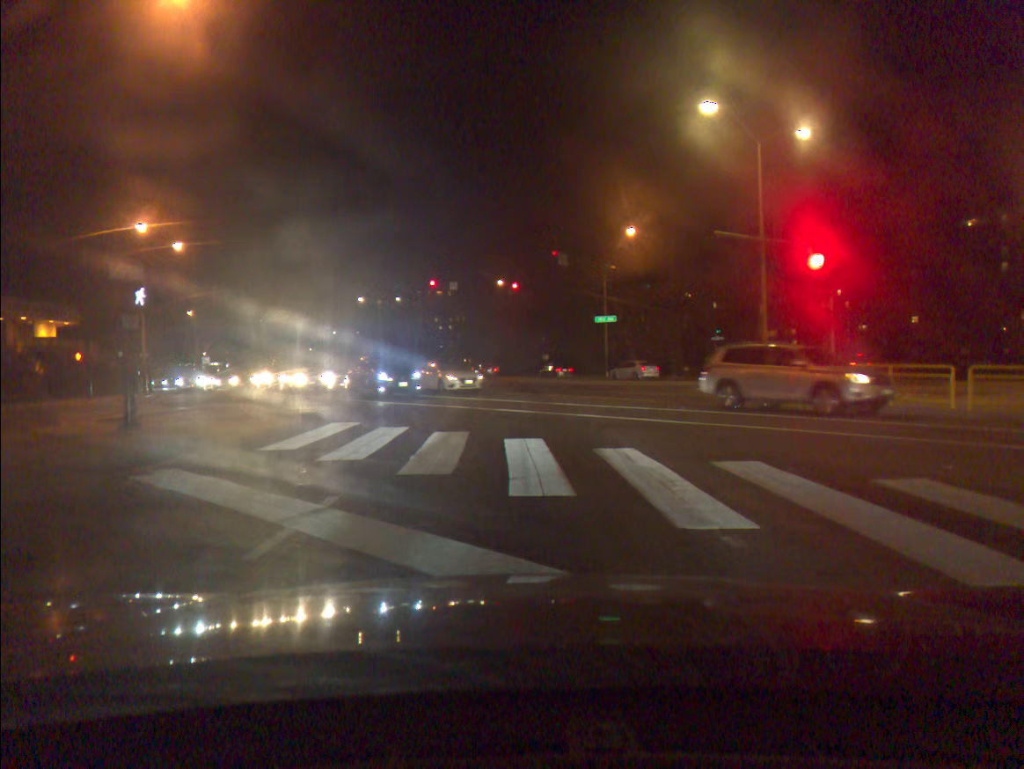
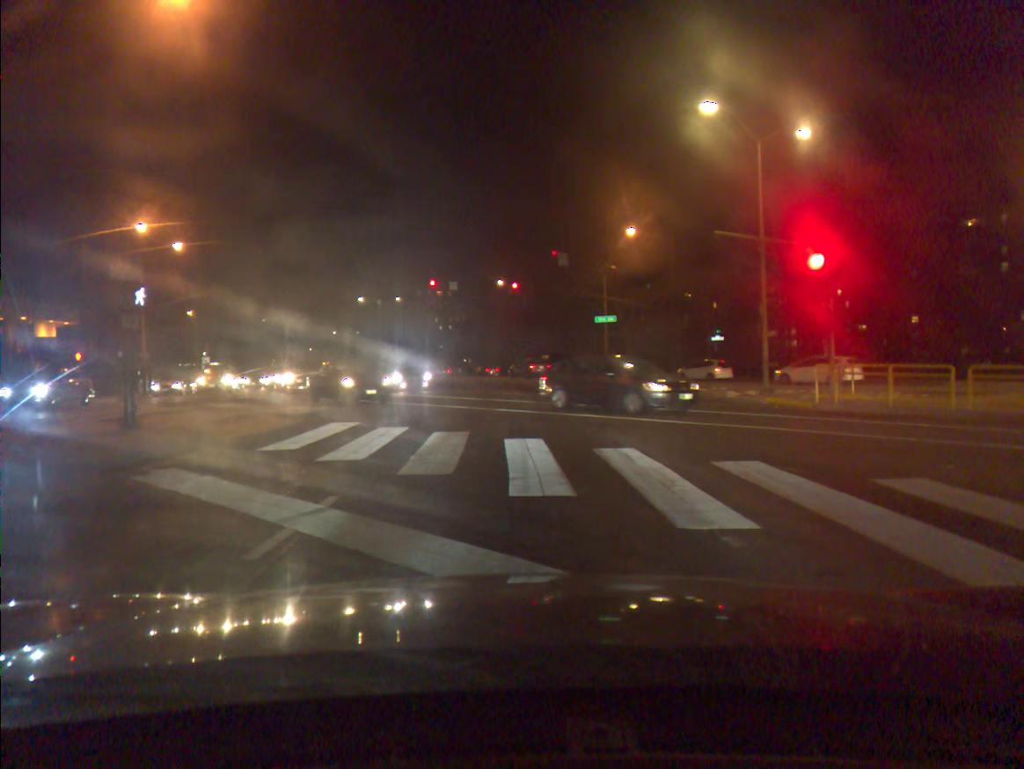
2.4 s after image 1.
(0.0, 0.0) m; 0°
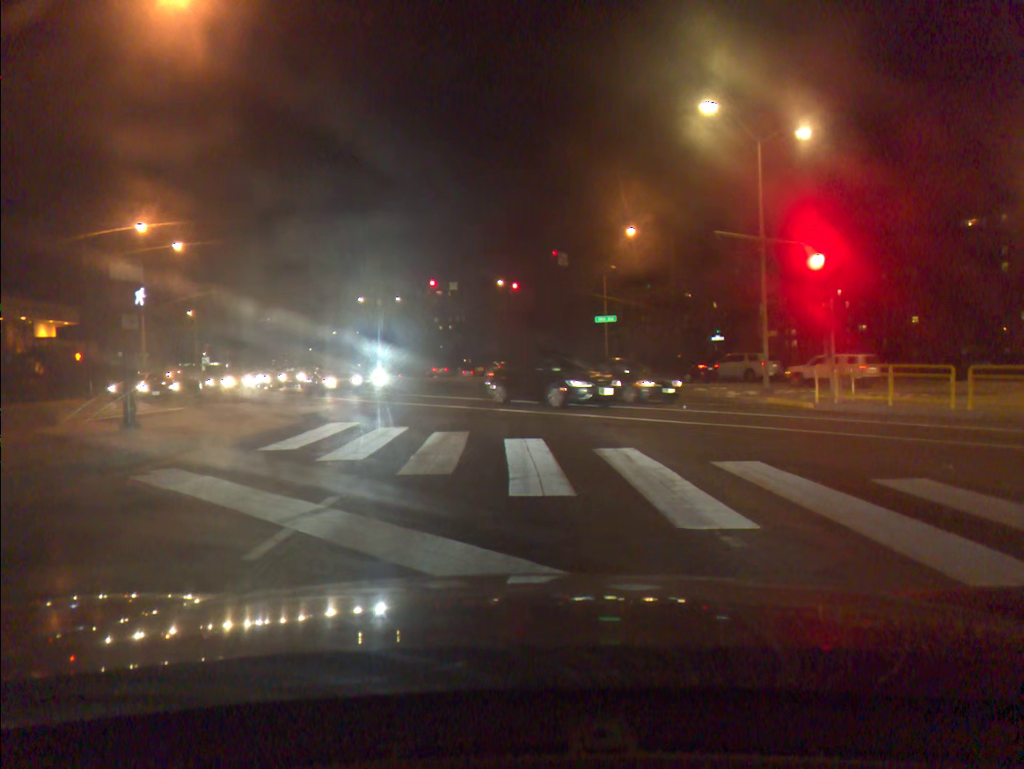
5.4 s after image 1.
(0.0, +0.1) m; 0°
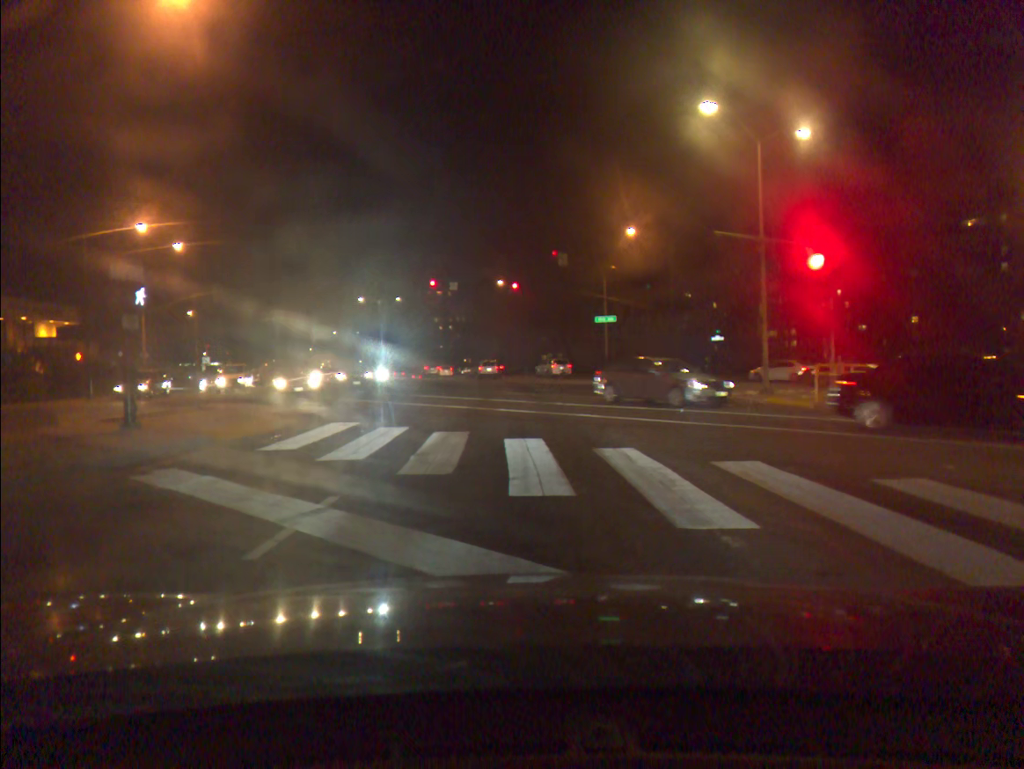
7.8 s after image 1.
(0.0, 0.0) m; 0°
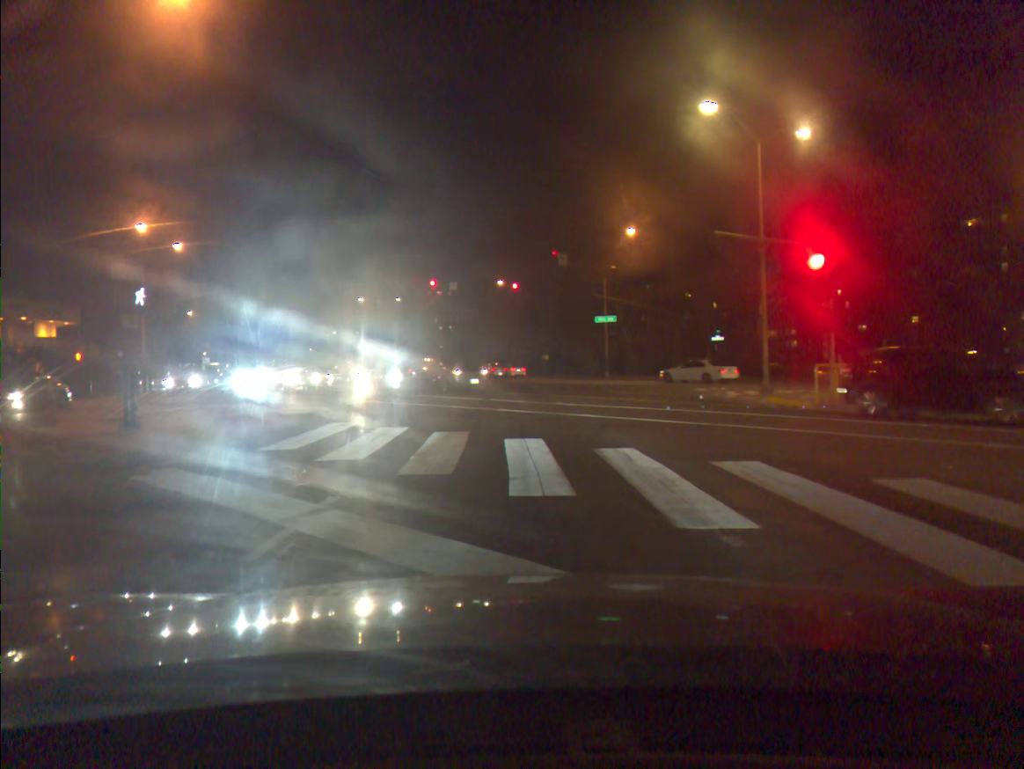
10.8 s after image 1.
(0.0, +0.1) m; 0°
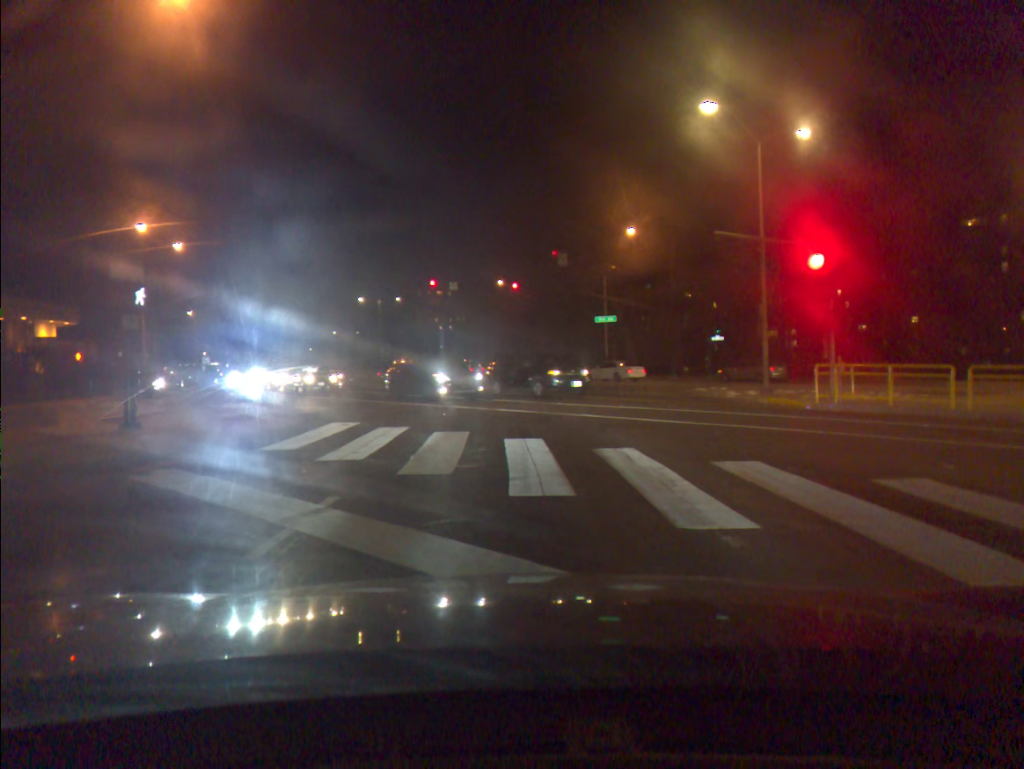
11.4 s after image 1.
(0.0, 0.0) m; 0°
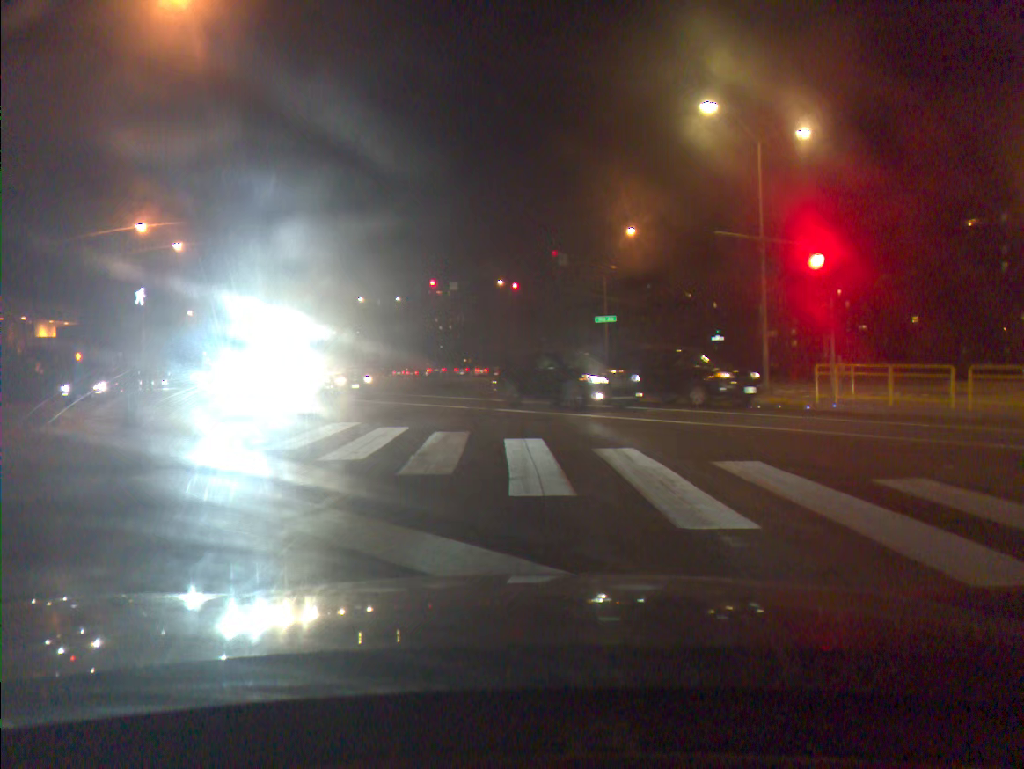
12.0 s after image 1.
(0.0, 0.0) m; 0°
